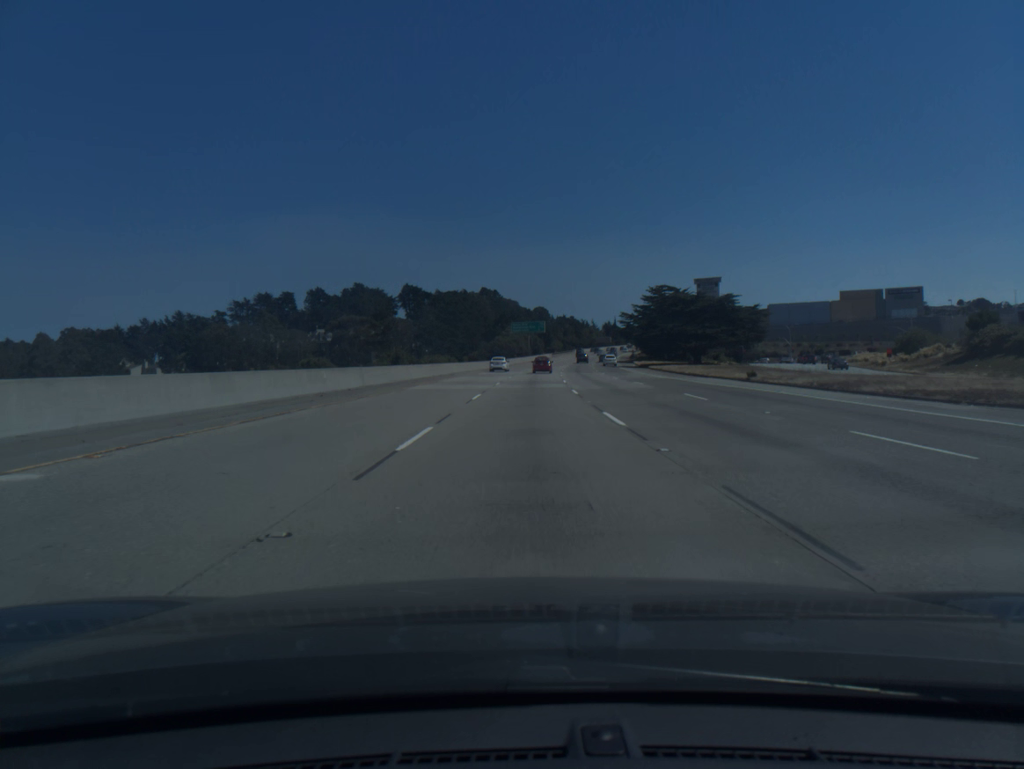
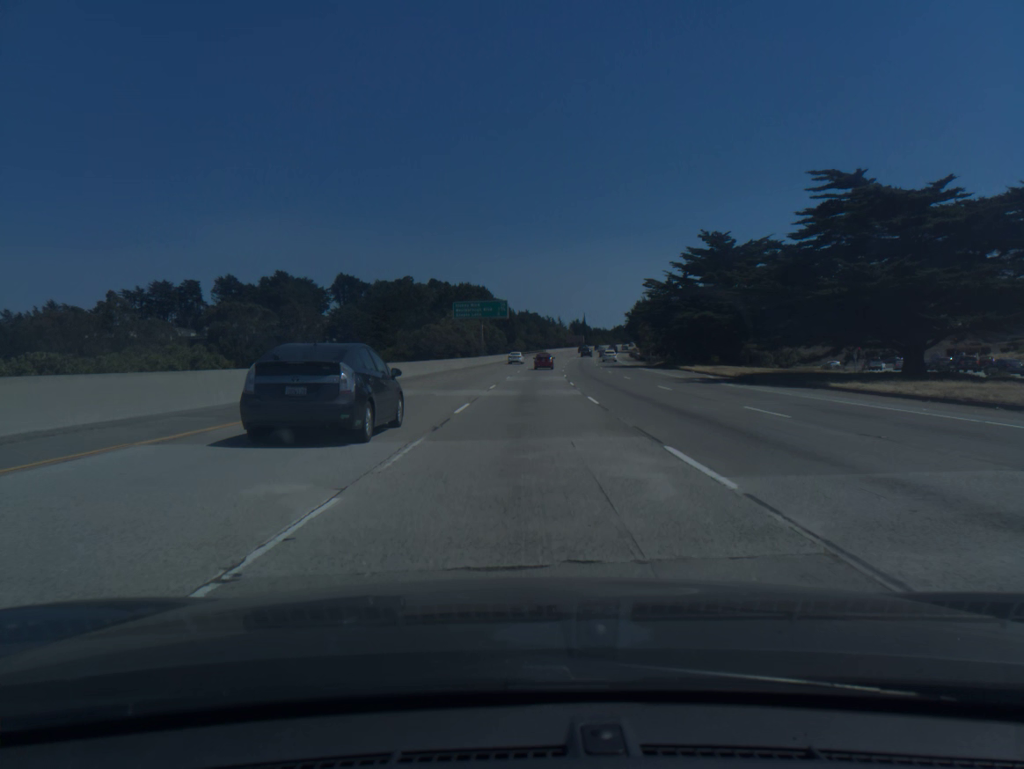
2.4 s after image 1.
(+1.4, +66.0) m; +3°
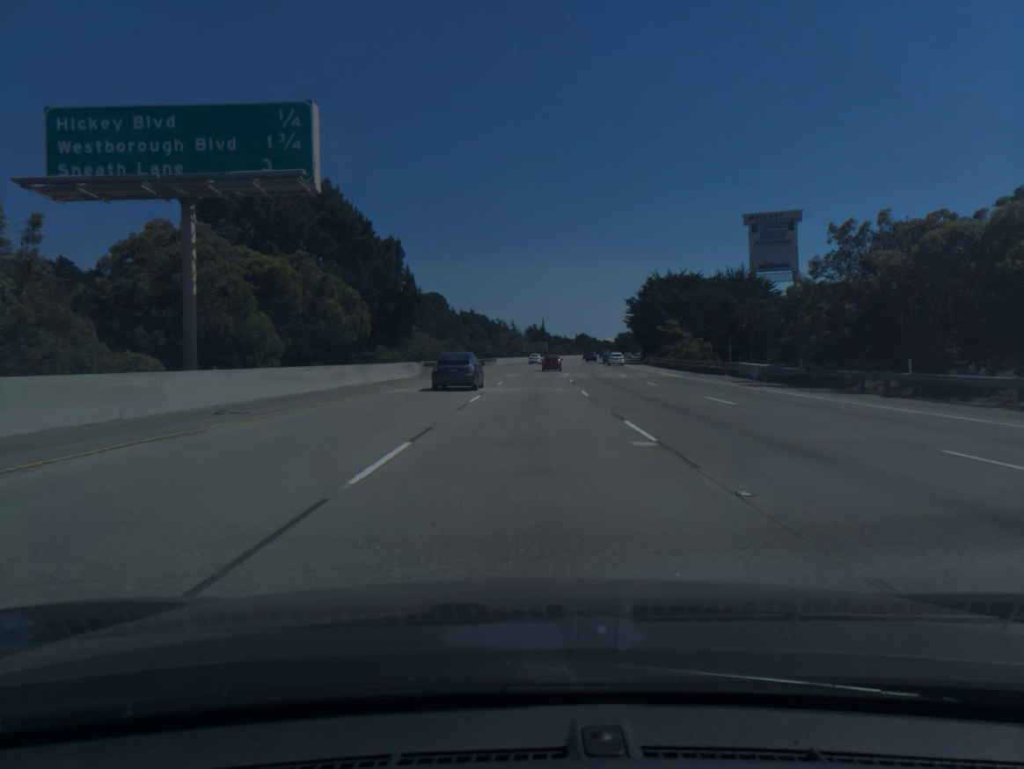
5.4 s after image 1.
(+2.5, +83.3) m; +3°
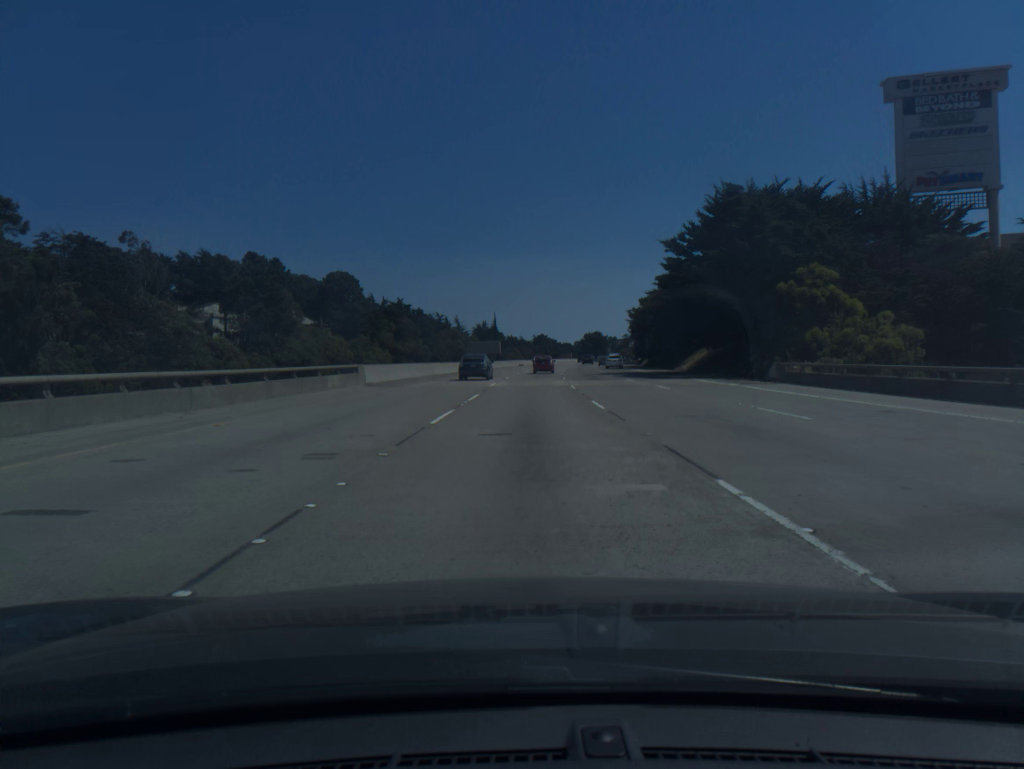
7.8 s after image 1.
(+2.1, +66.5) m; +3°
